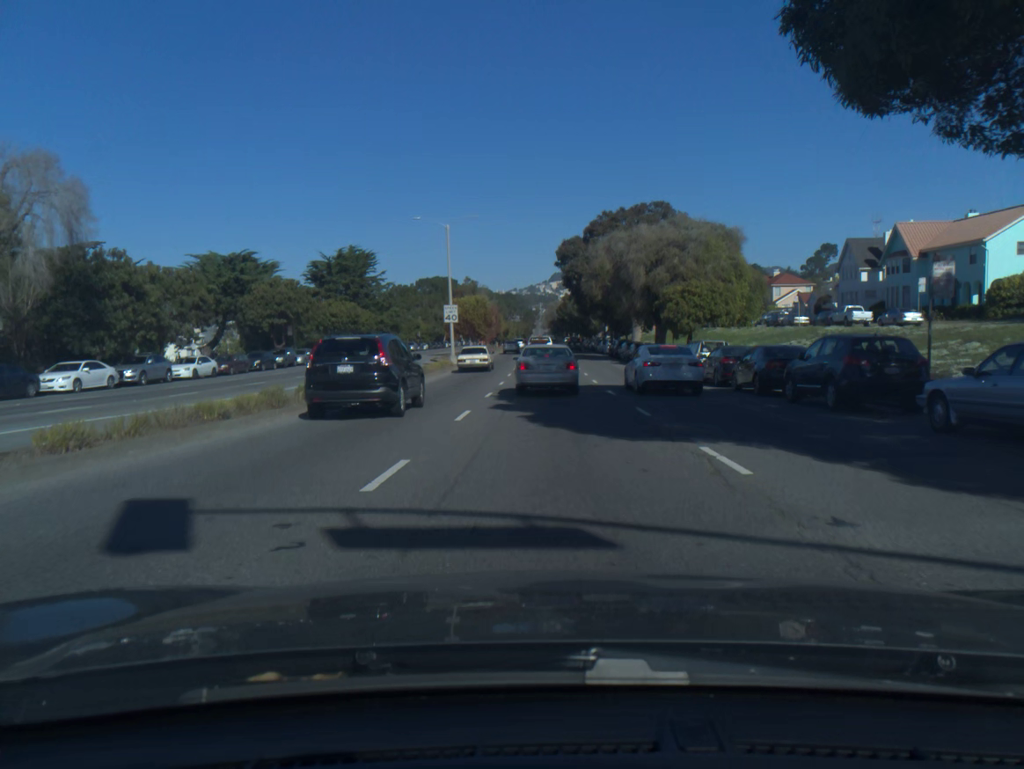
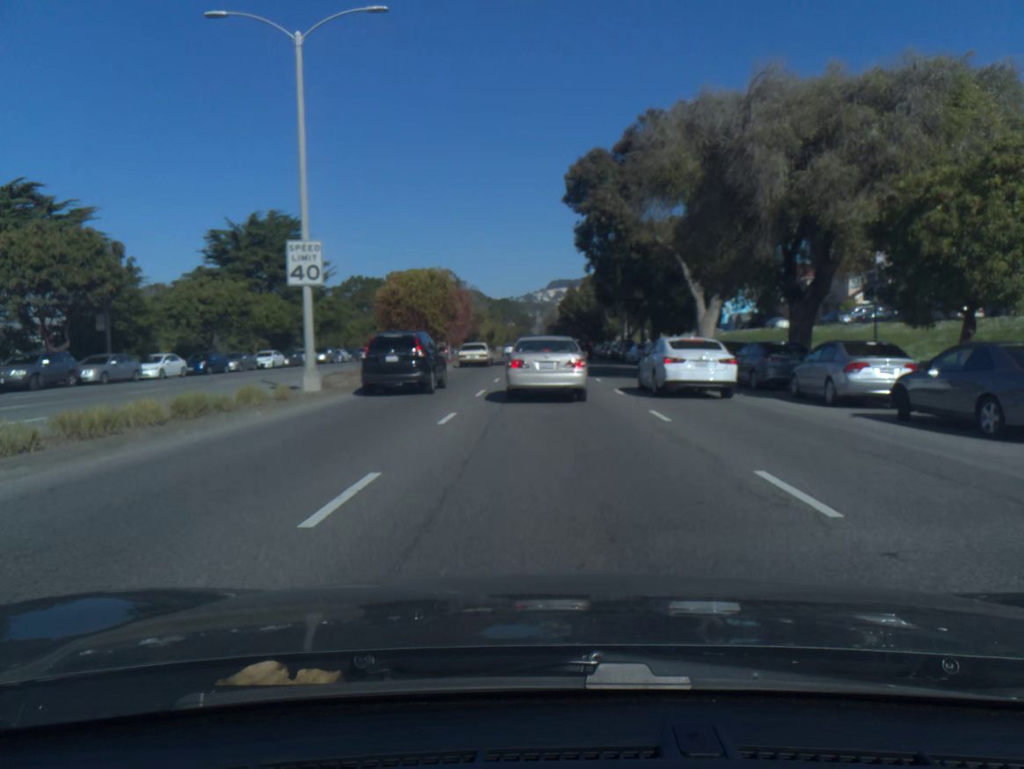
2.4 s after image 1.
(+0.1, +31.2) m; +1°
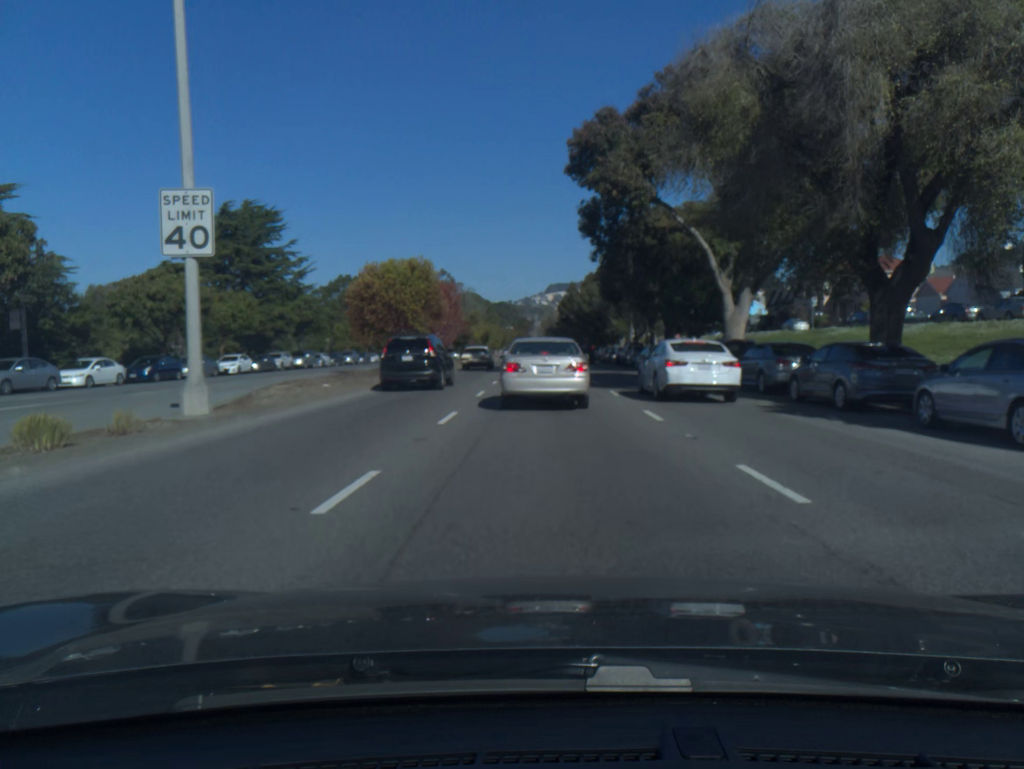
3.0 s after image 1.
(0.0, +6.9) m; 0°
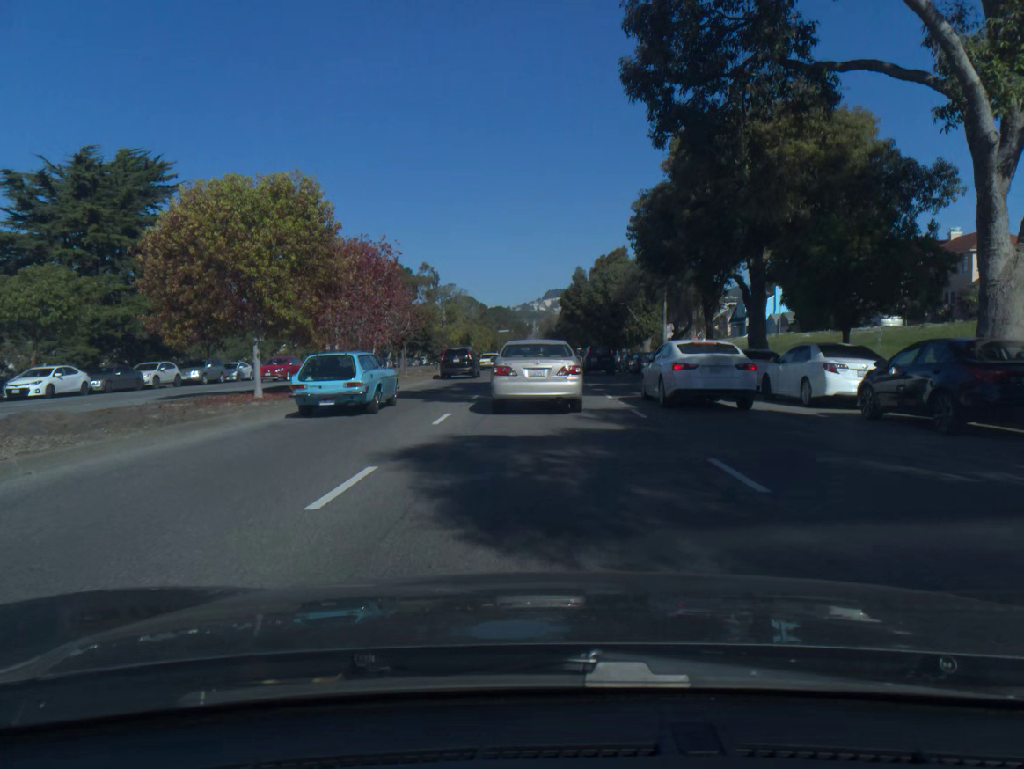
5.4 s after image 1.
(0.0, +21.8) m; 0°
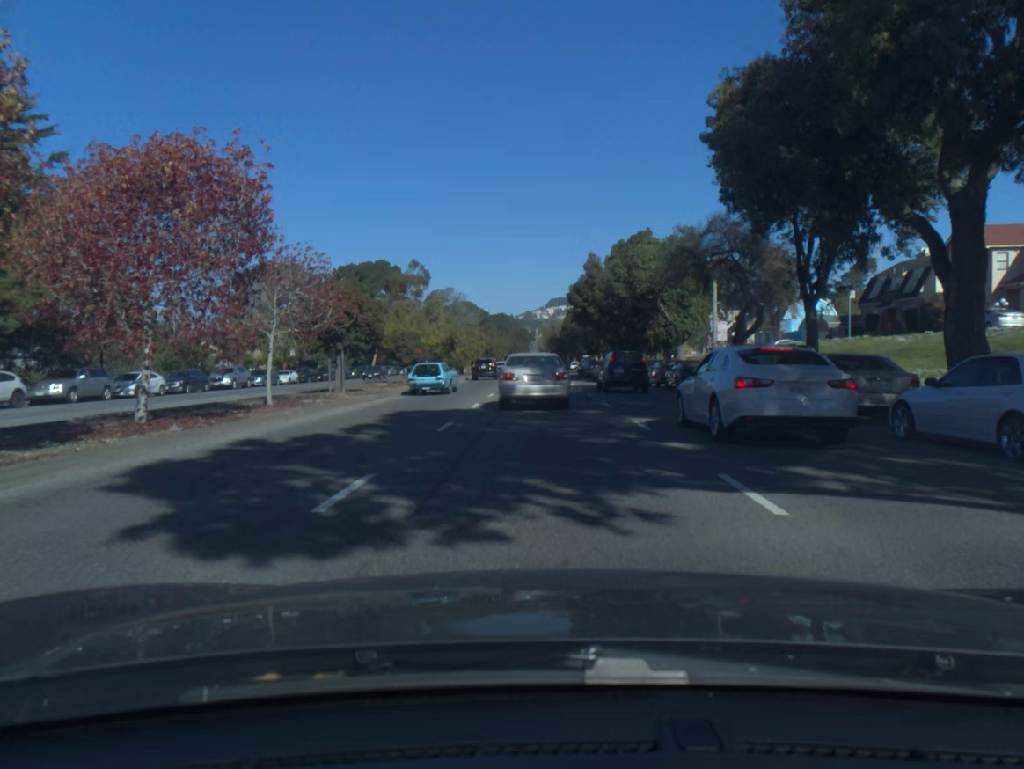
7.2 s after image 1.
(-0.1, +14.5) m; -1°
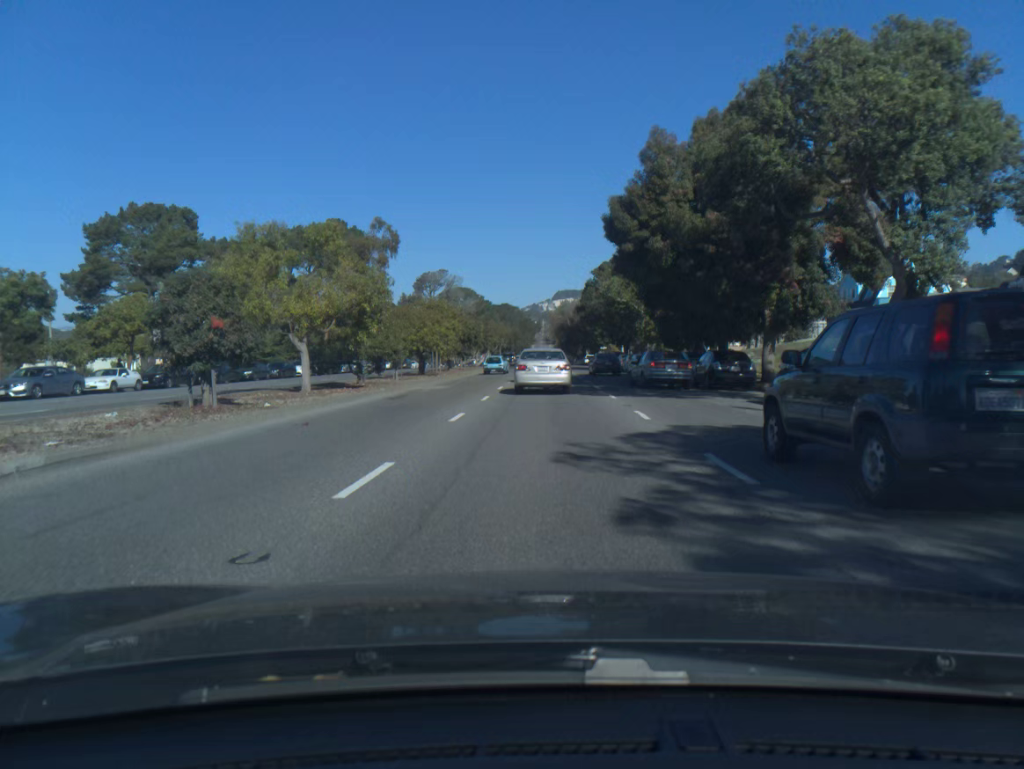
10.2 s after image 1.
(-0.1, +28.1) m; 0°
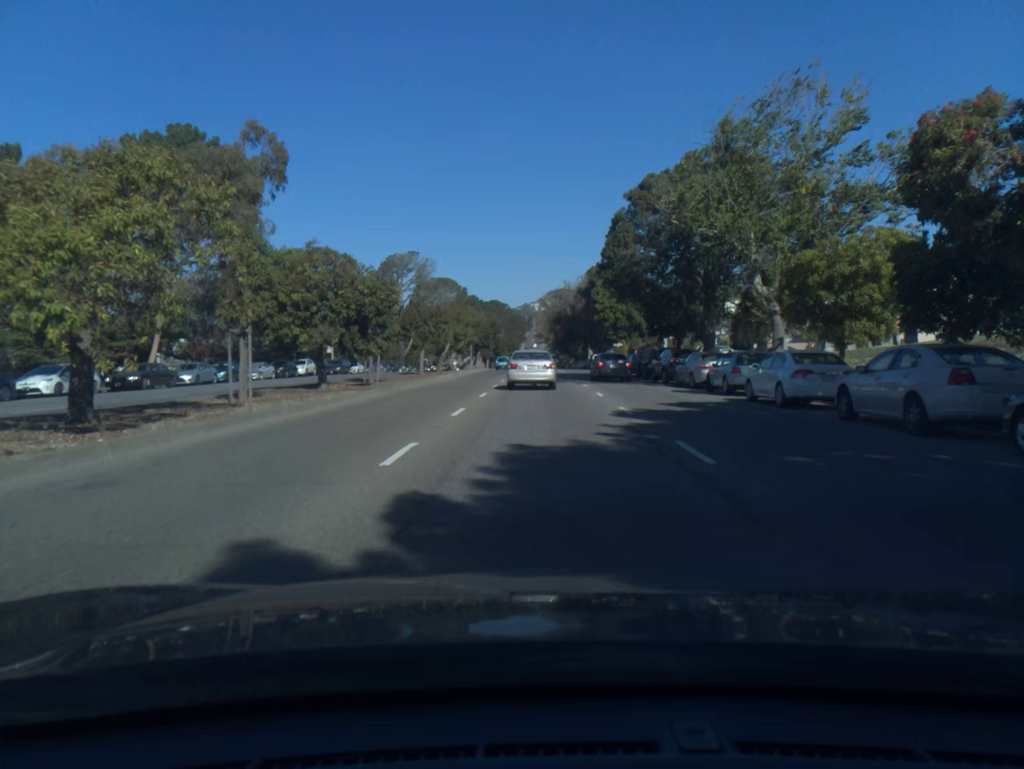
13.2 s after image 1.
(+0.2, +34.4) m; +1°
